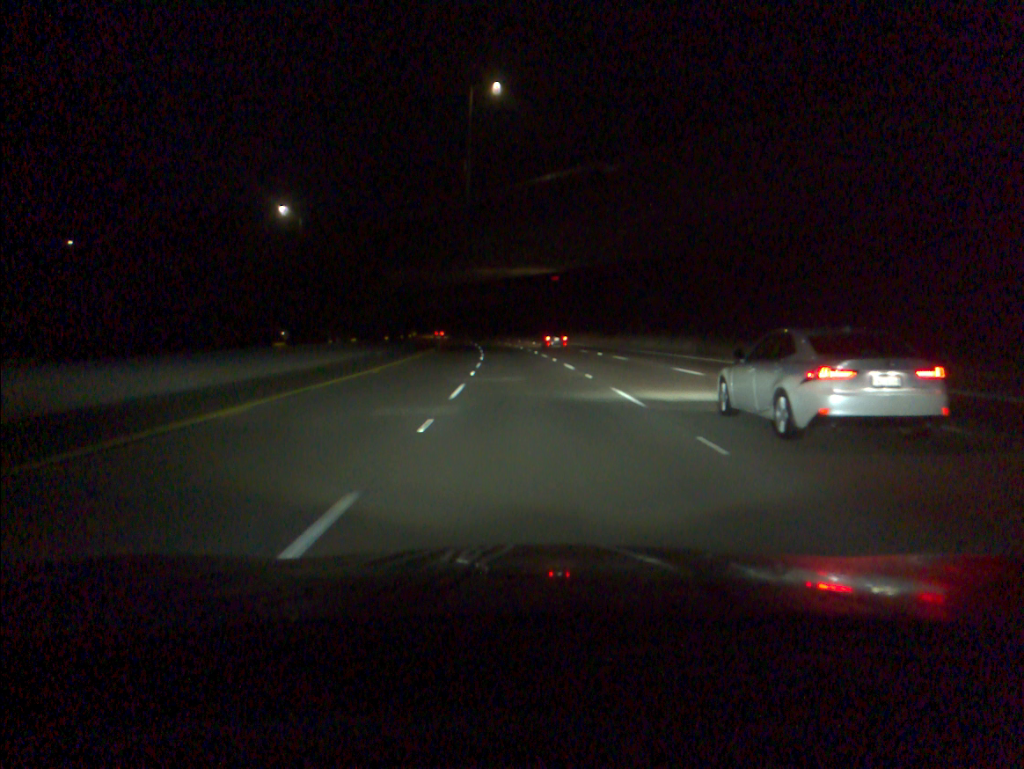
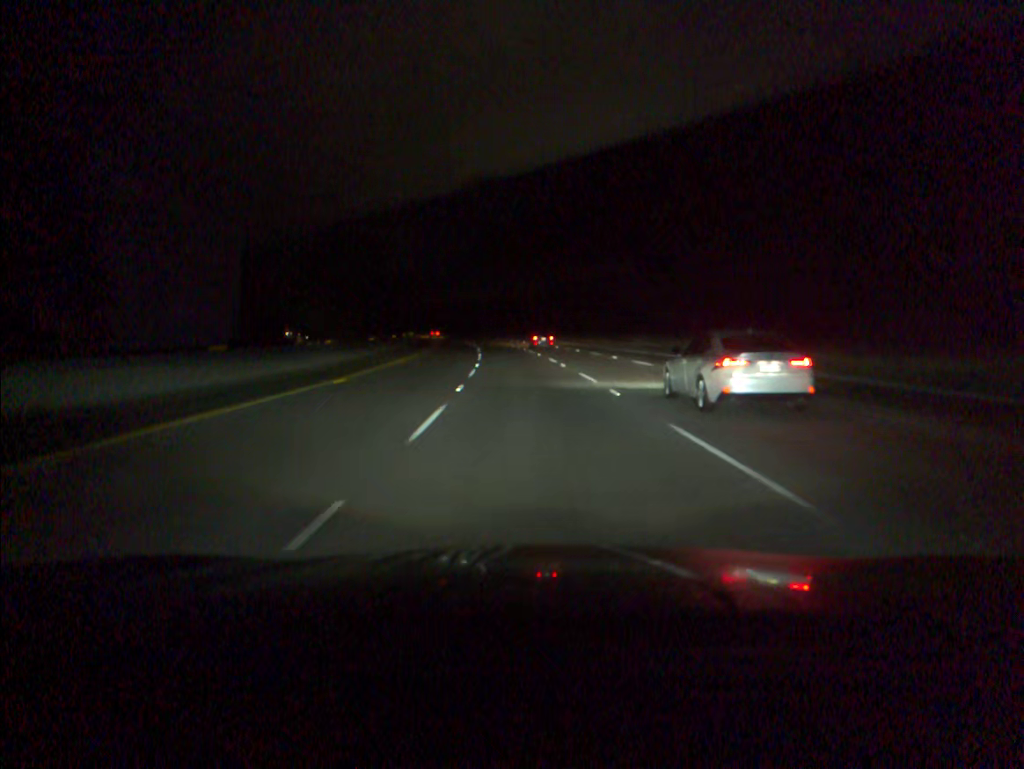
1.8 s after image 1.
(-1.8, +50.2) m; -4°
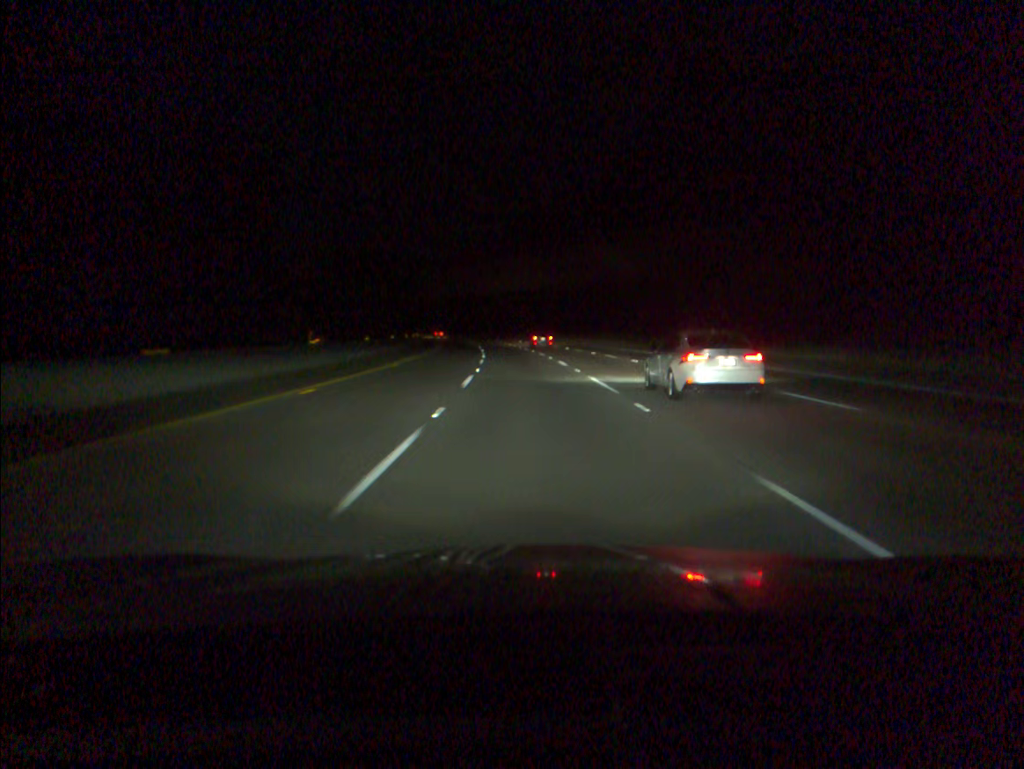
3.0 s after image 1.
(-0.8, +33.5) m; -3°
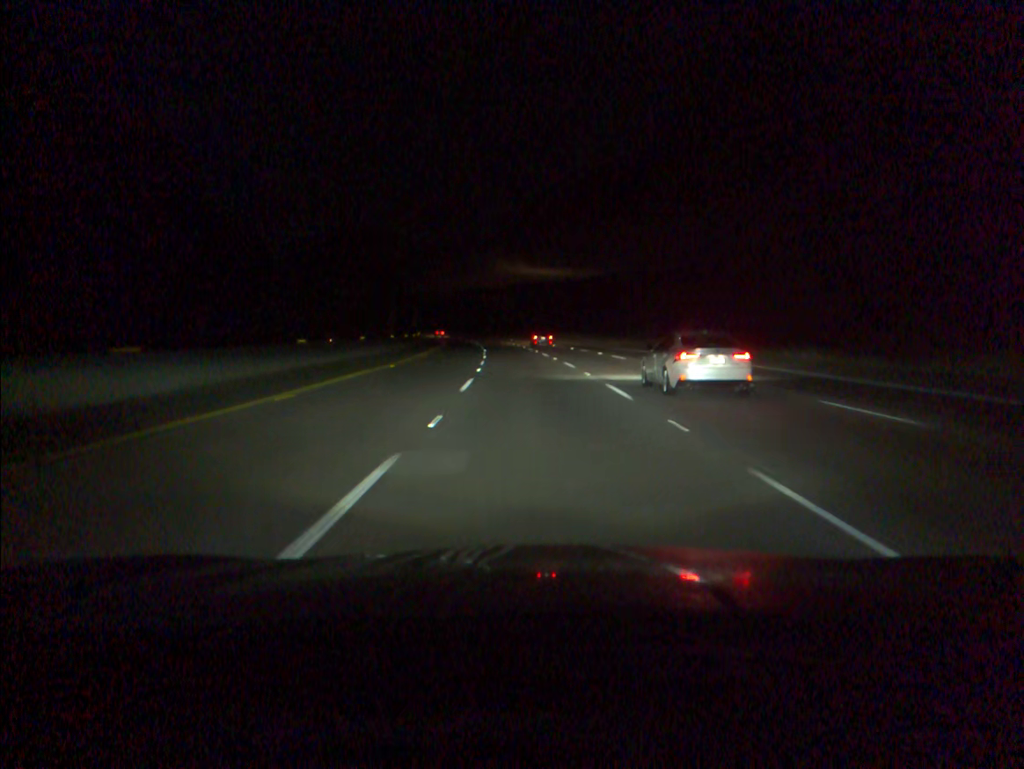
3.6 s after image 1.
(-0.2, +16.7) m; -1°
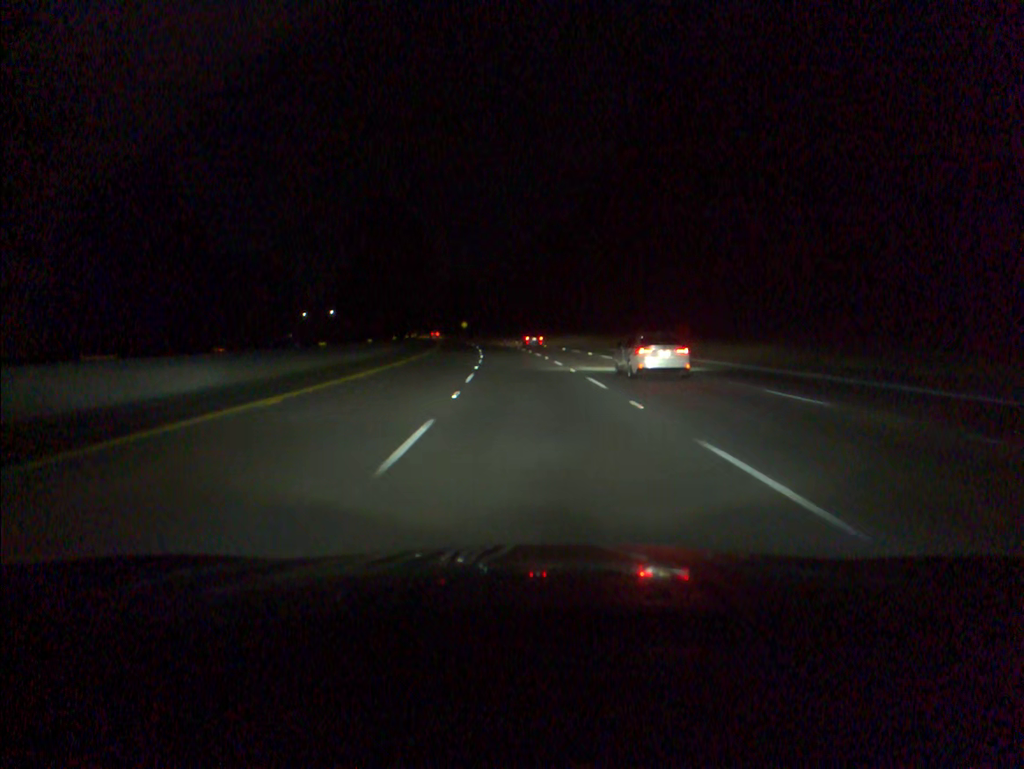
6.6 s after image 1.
(-3.7, +83.2) m; -5°
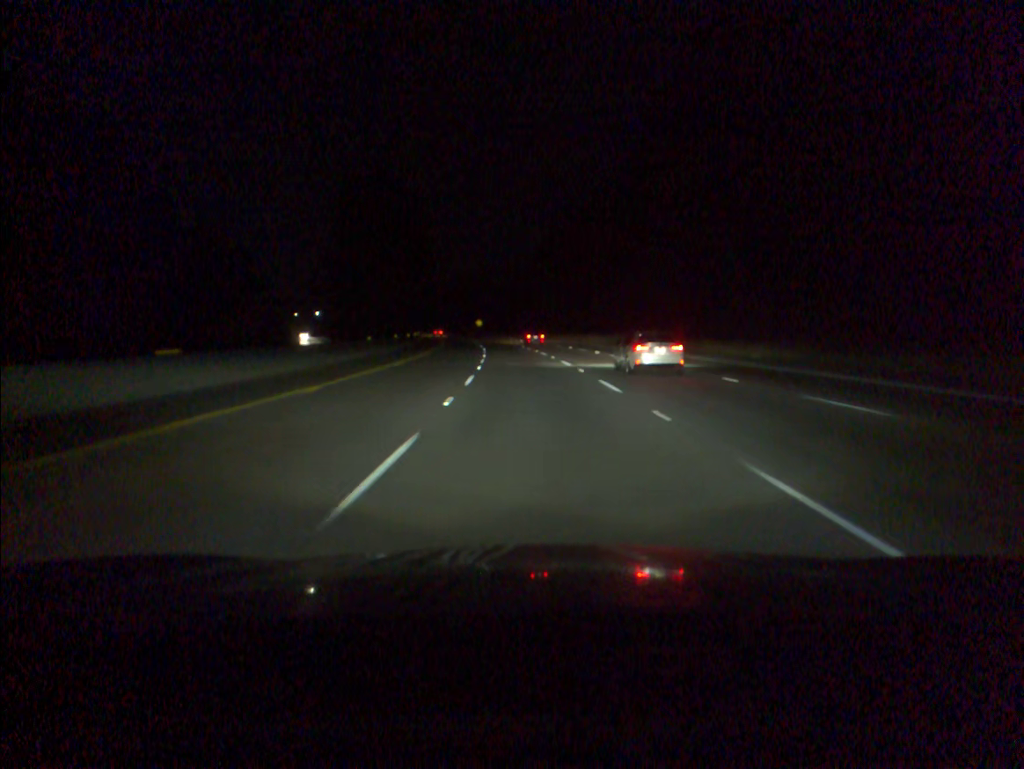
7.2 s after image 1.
(-0.2, +16.8) m; -1°
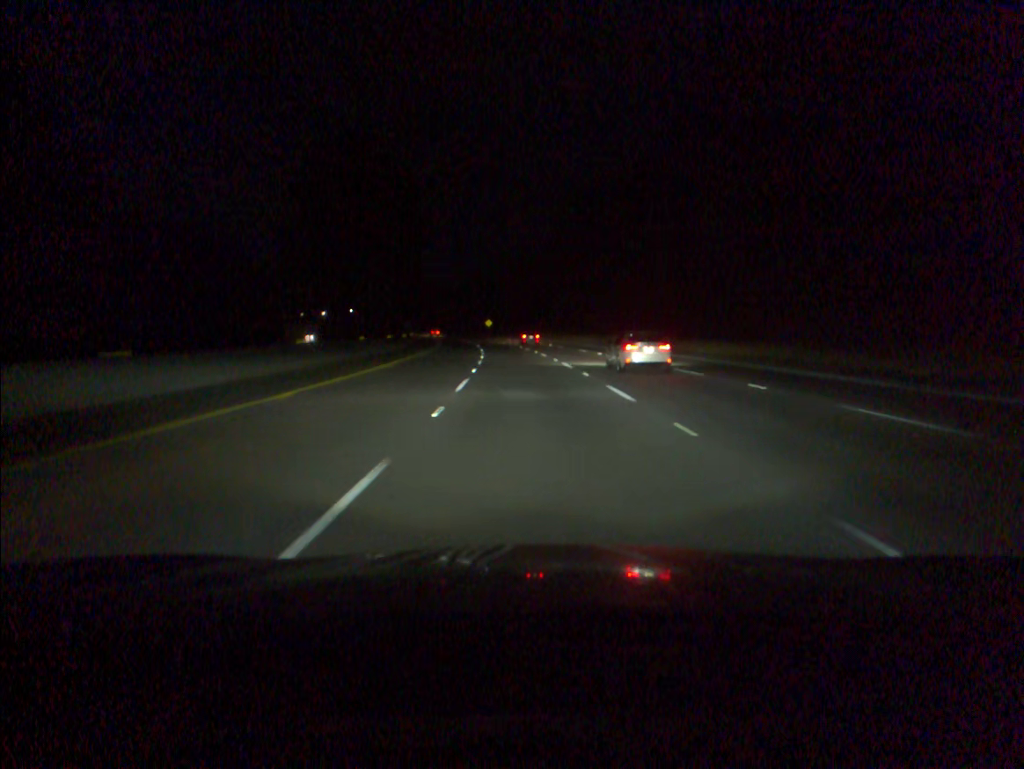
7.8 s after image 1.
(-0.2, +16.8) m; -1°
